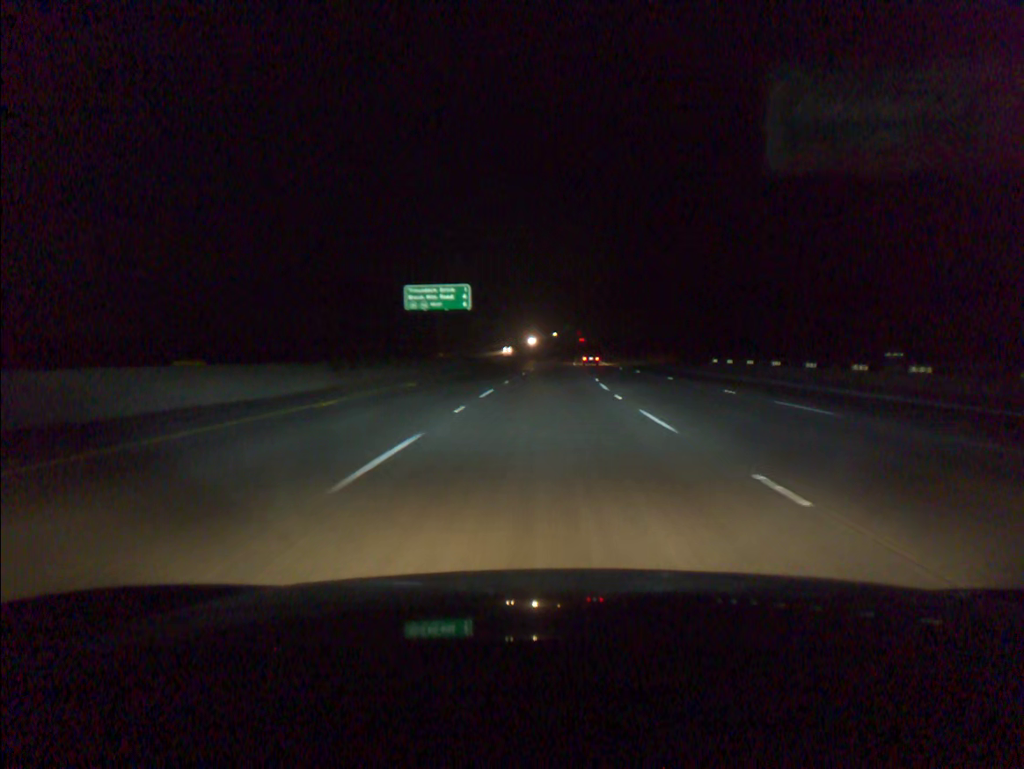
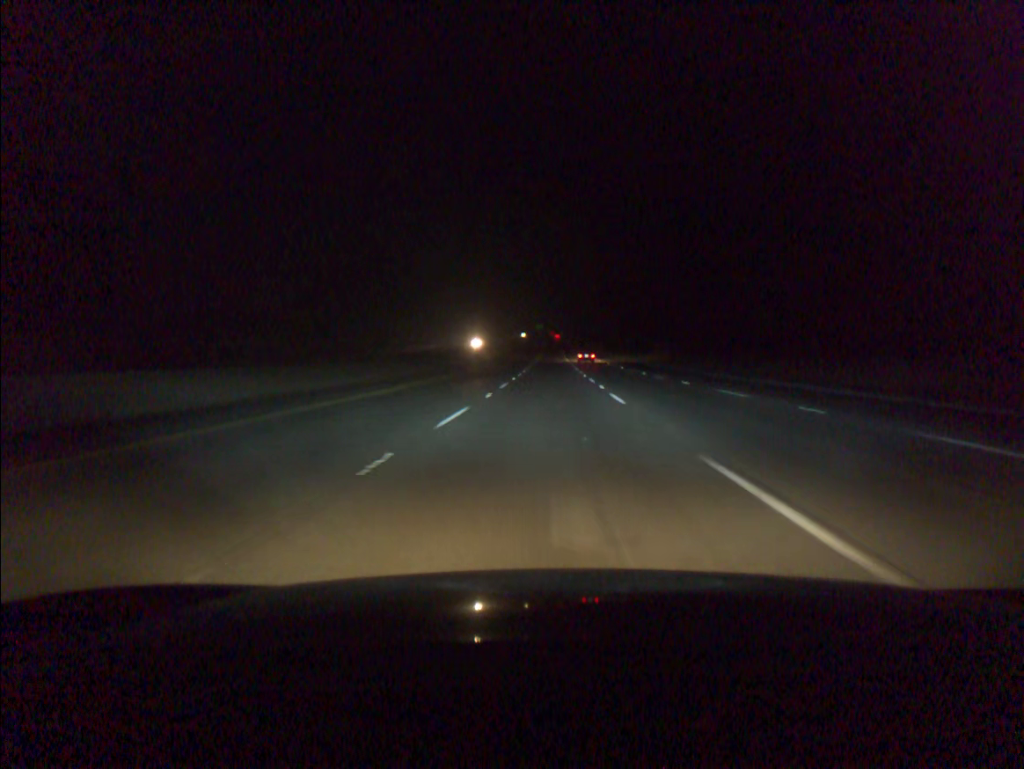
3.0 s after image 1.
(+2.2, +95.4) m; +2°
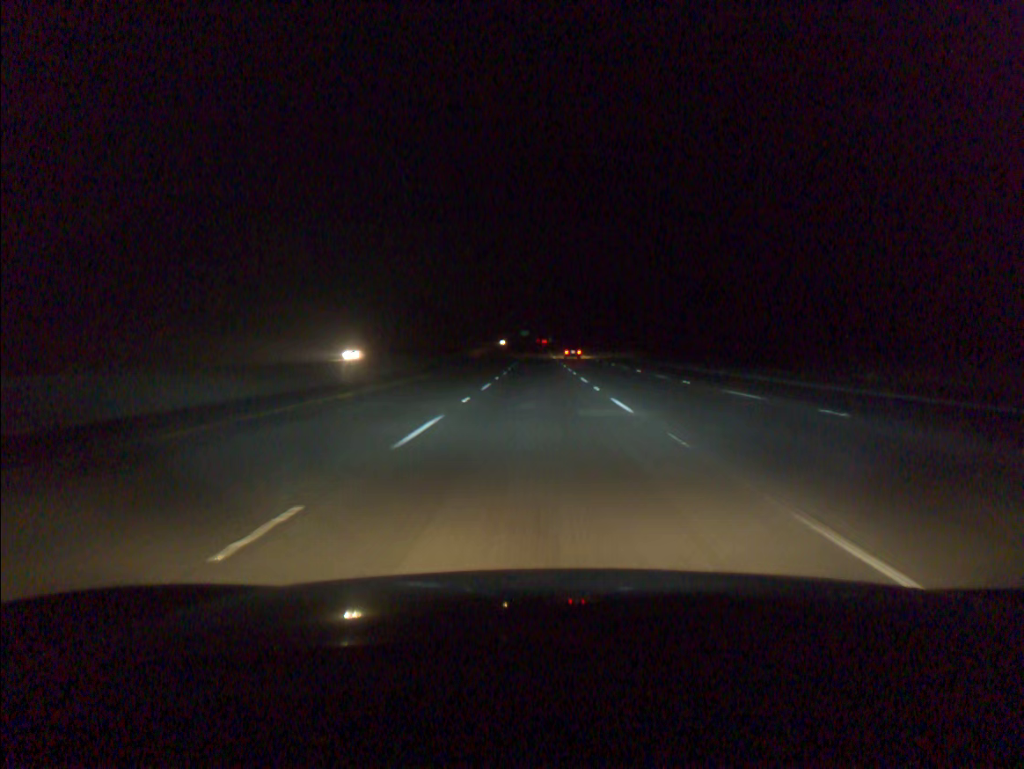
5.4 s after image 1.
(+1.0, +76.1) m; +1°
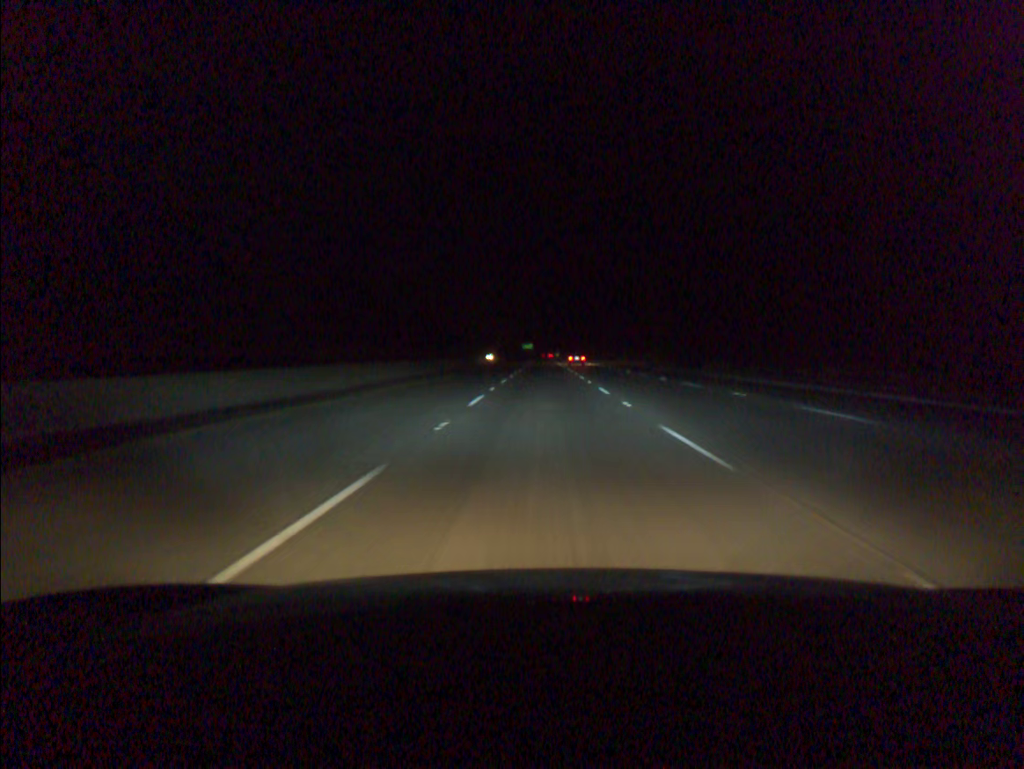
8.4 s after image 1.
(-0.5, +94.5) m; 0°
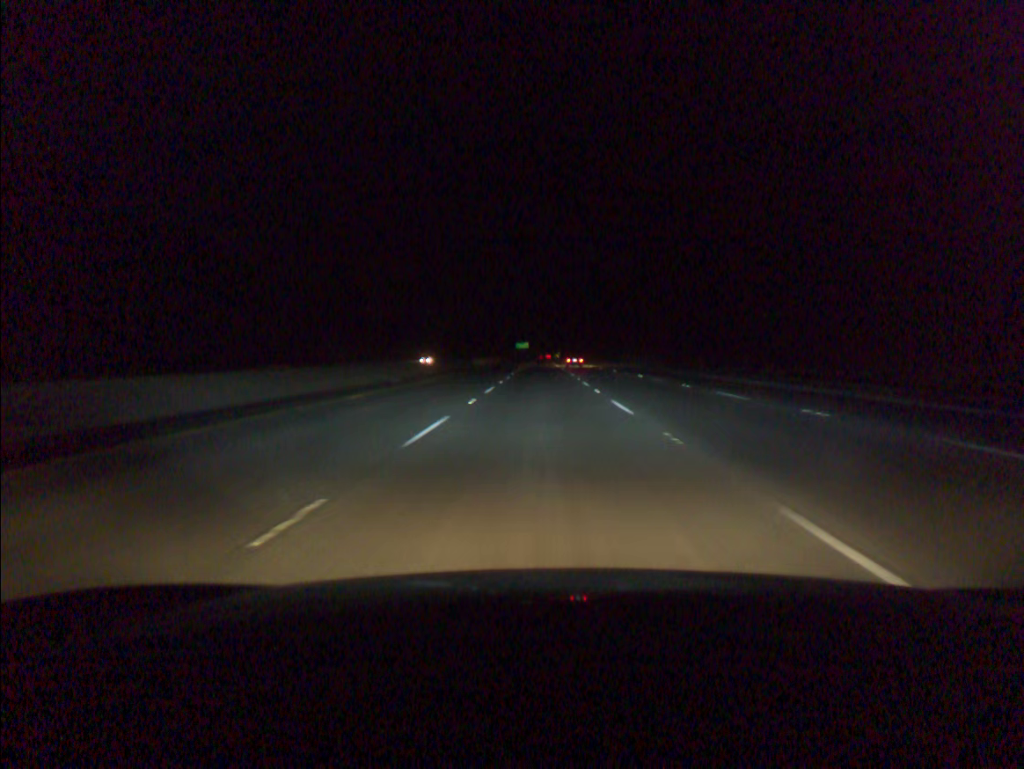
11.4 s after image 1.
(+0.3, +94.6) m; 0°
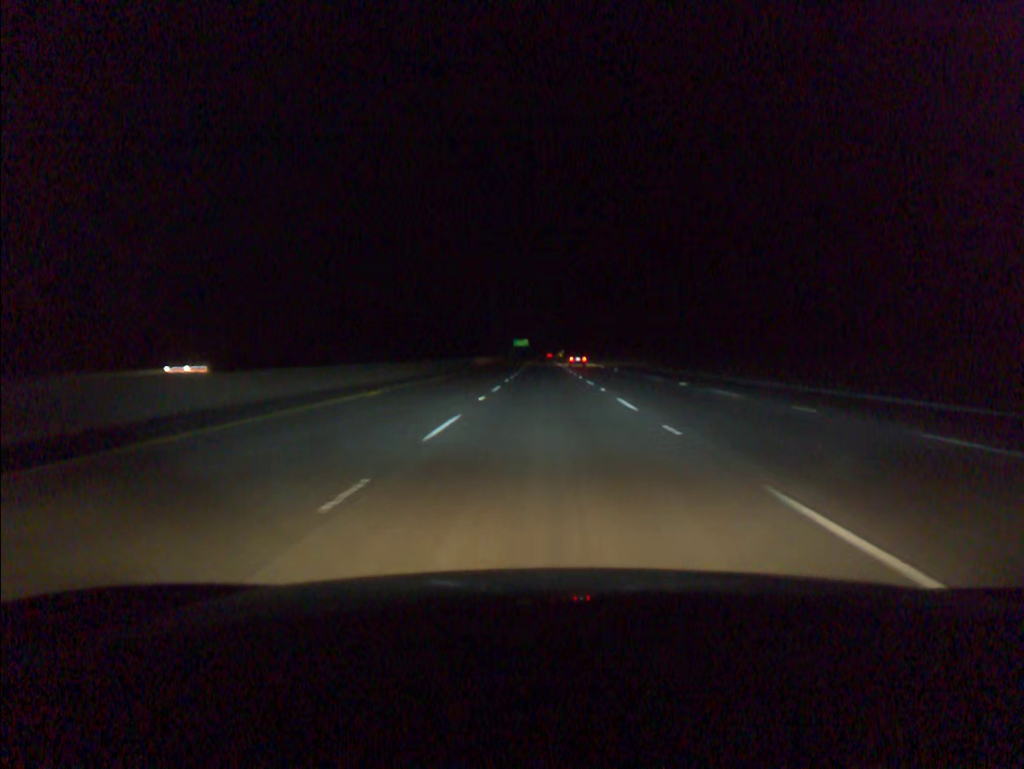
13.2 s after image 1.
(-0.1, +57.1) m; 0°
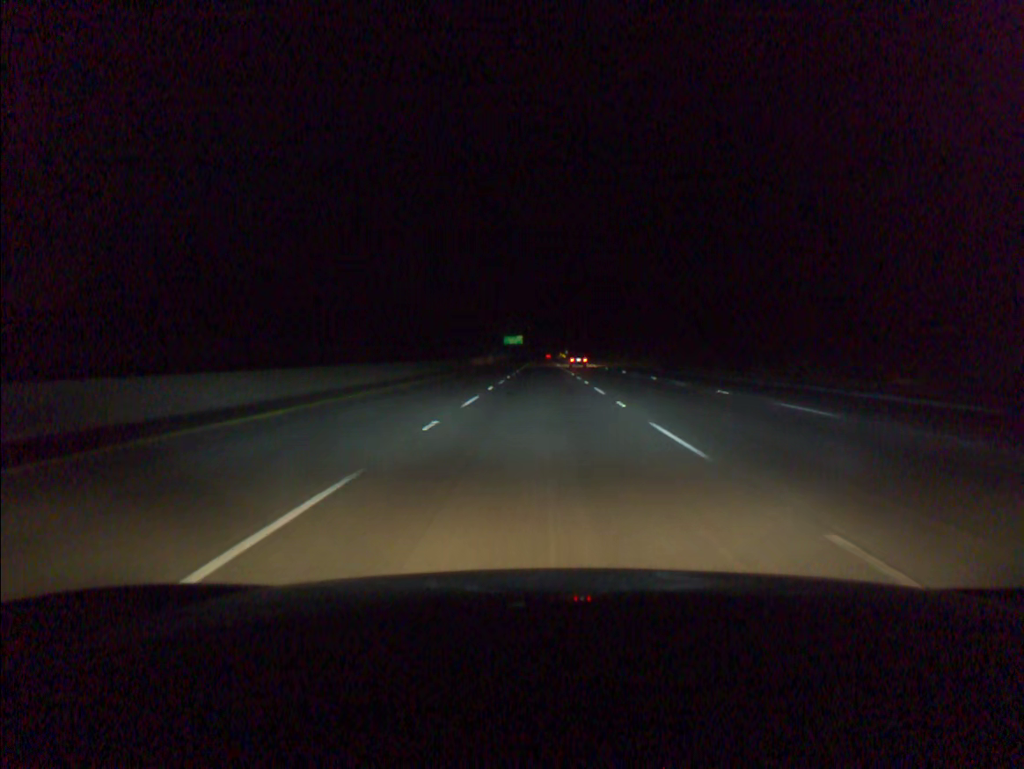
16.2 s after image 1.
(+0.3, +95.4) m; 0°
